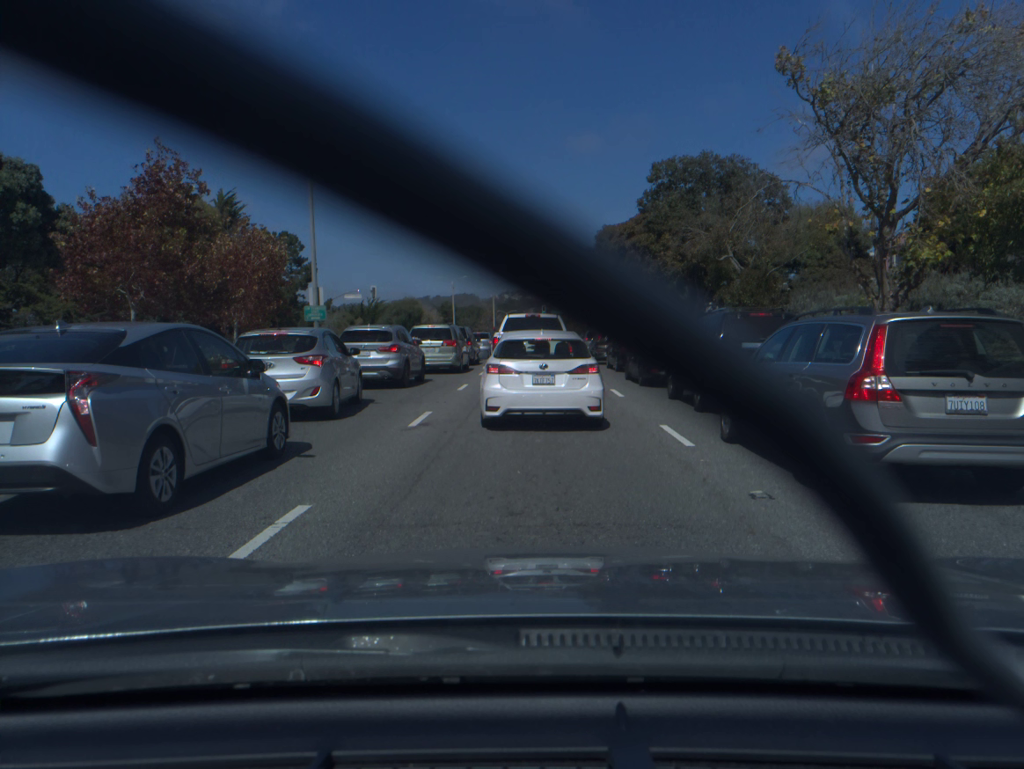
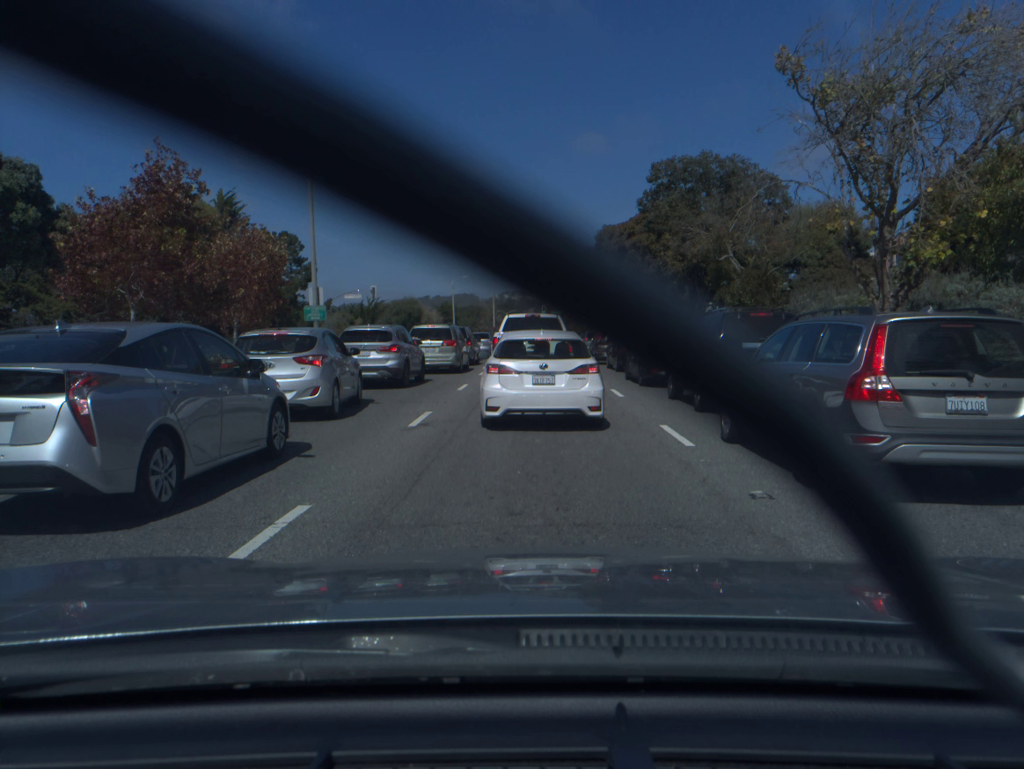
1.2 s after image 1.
(0.0, 0.0) m; 0°
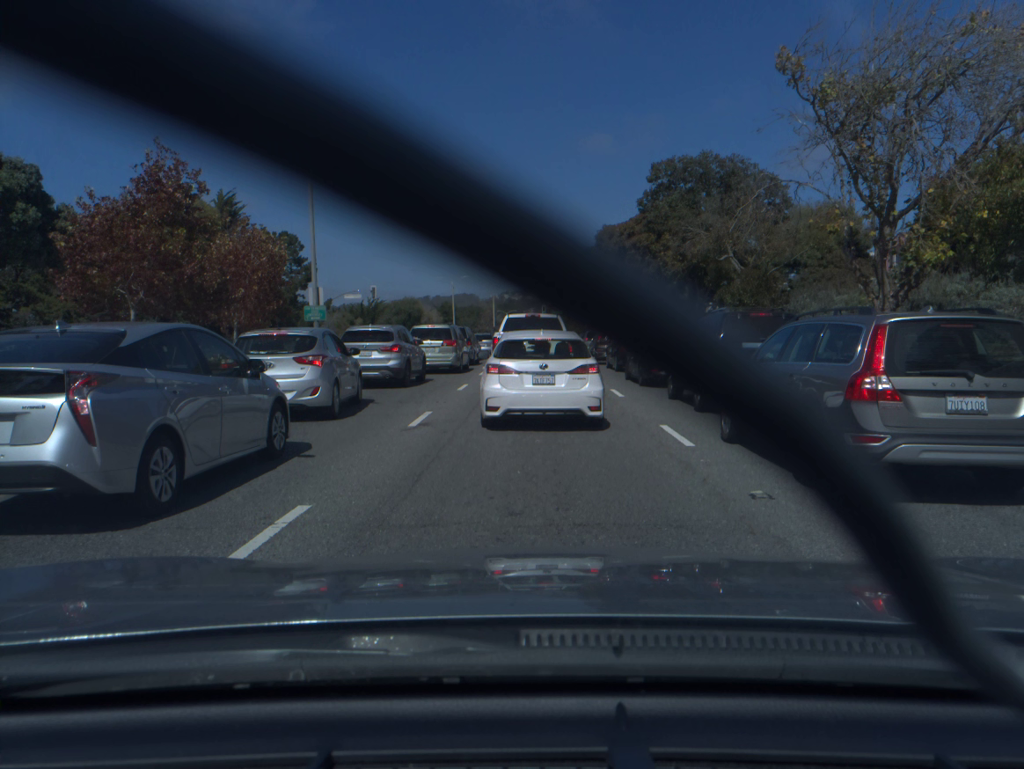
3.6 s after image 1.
(0.0, 0.0) m; 0°
